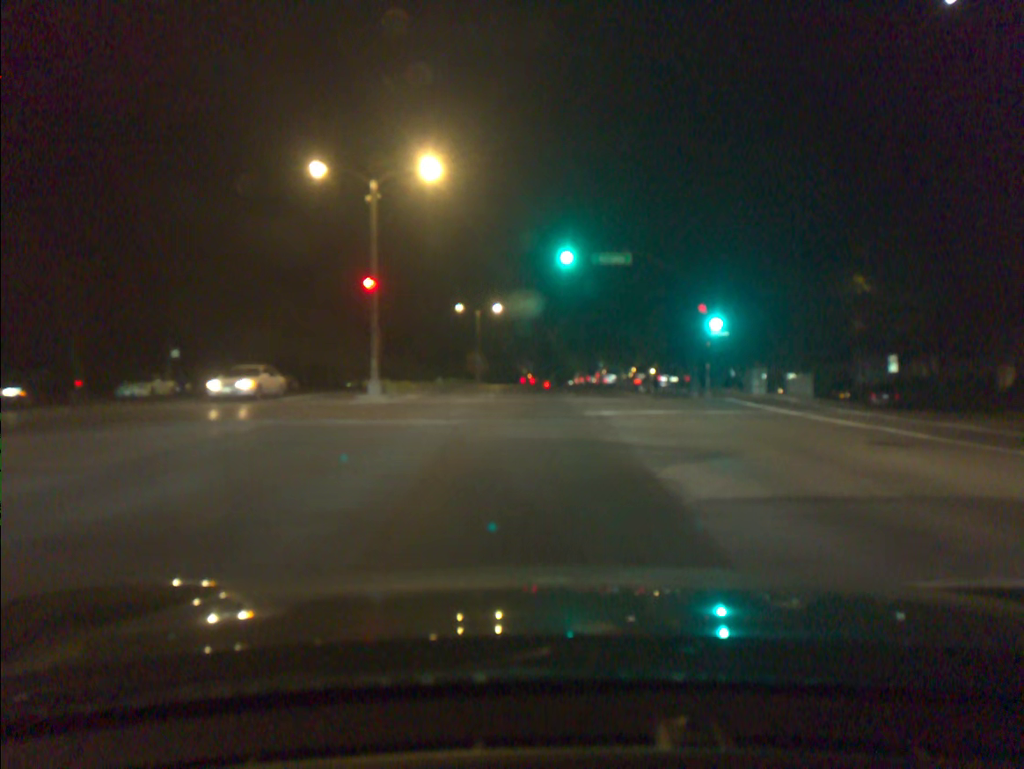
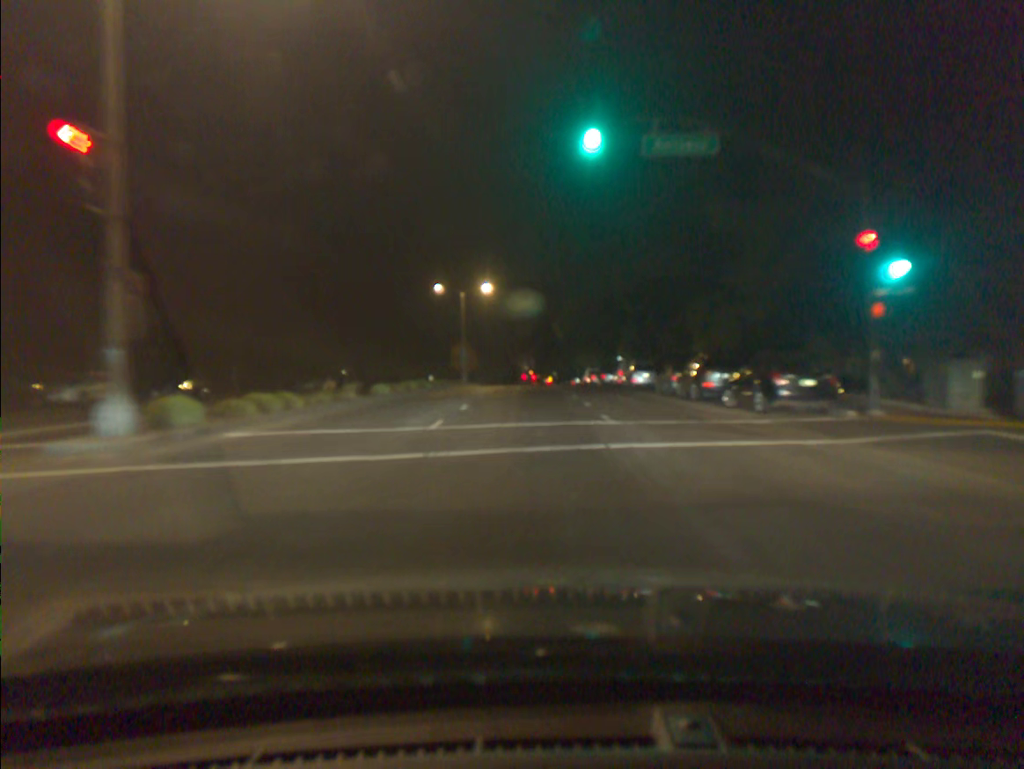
(-0.1, +18.2) m; -1°
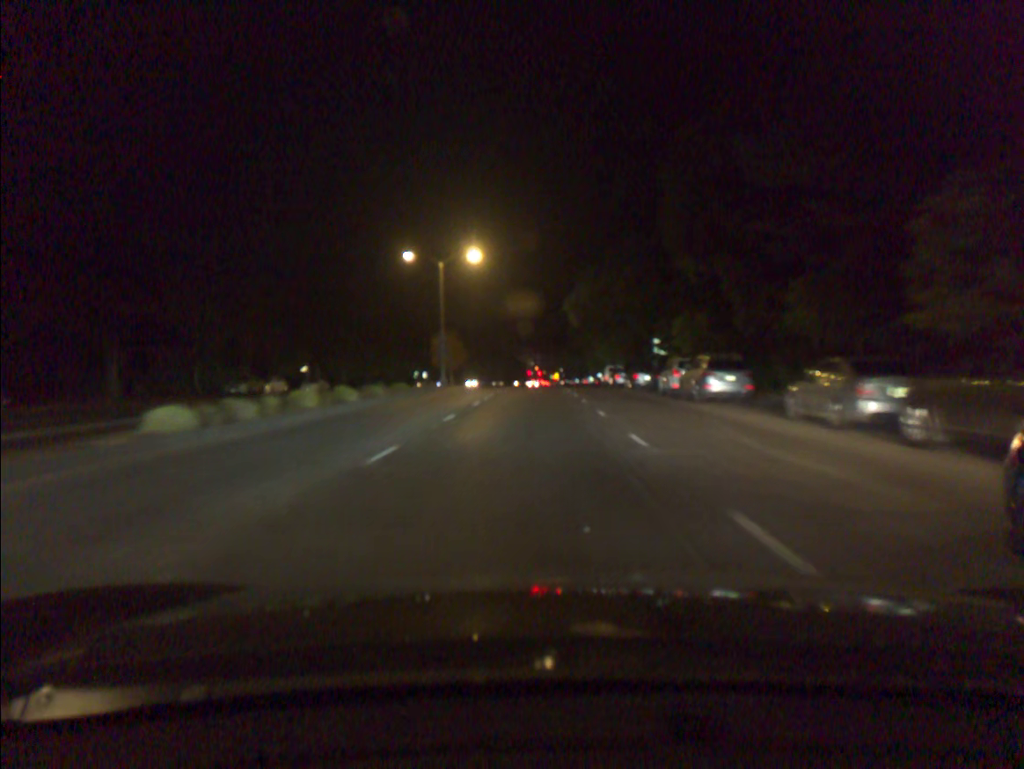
(0.0, +18.5) m; 0°
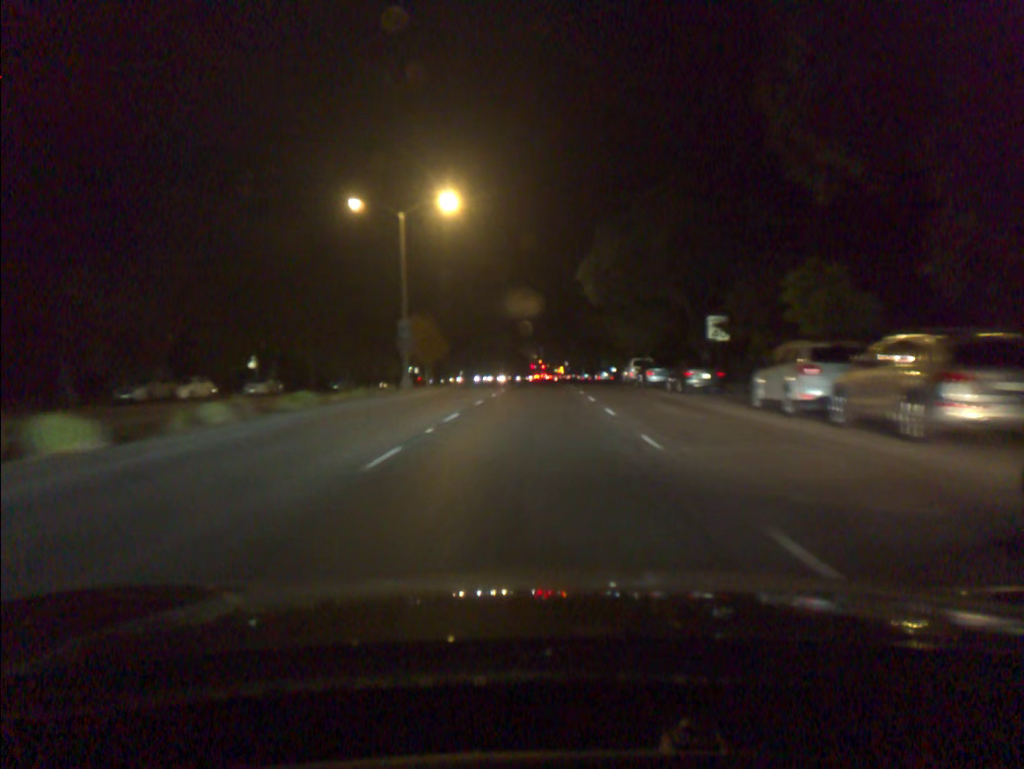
(0.0, +15.2) m; 0°
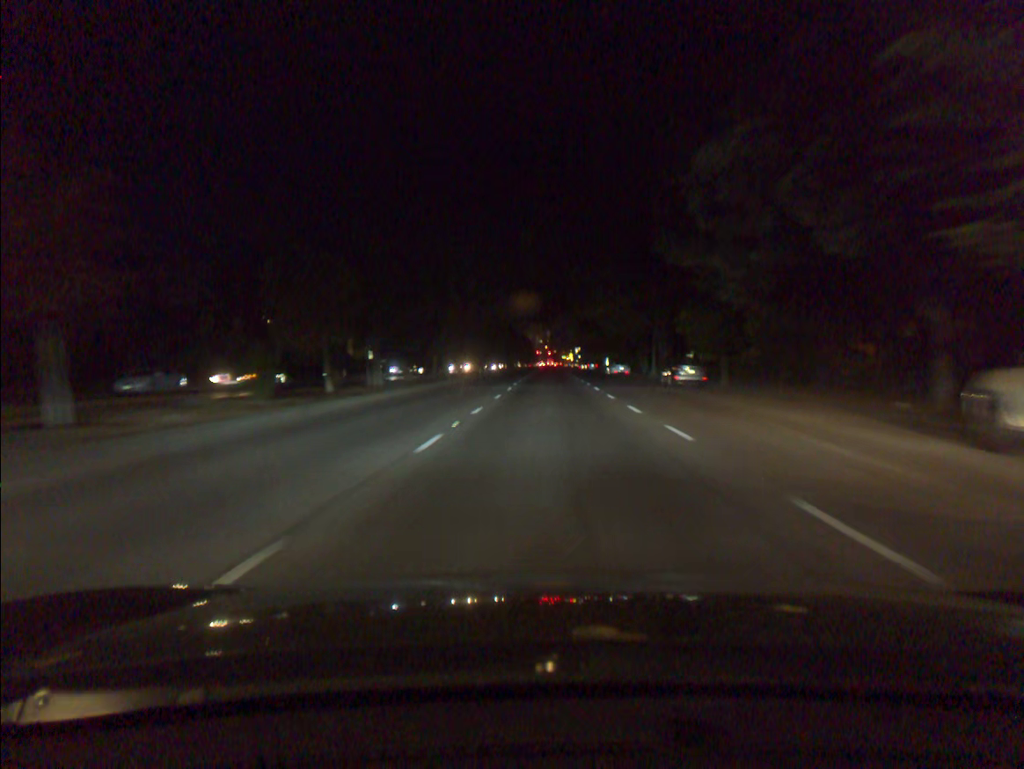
(-0.3, +43.1) m; -1°
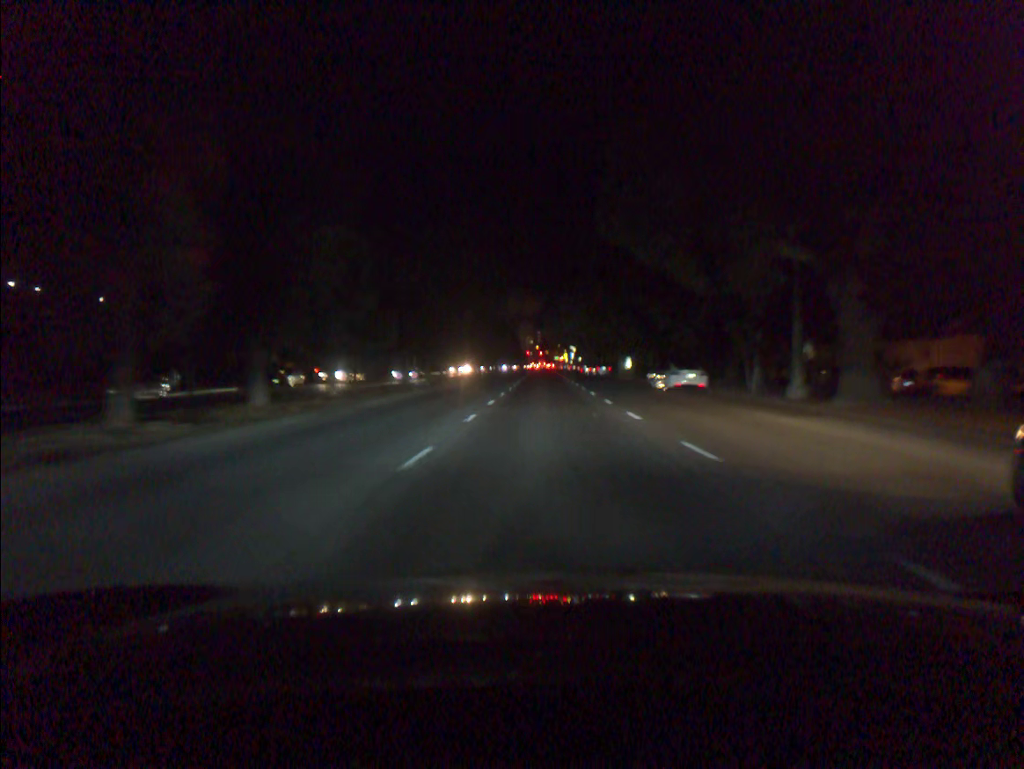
(+0.2, +37.0) m; +1°
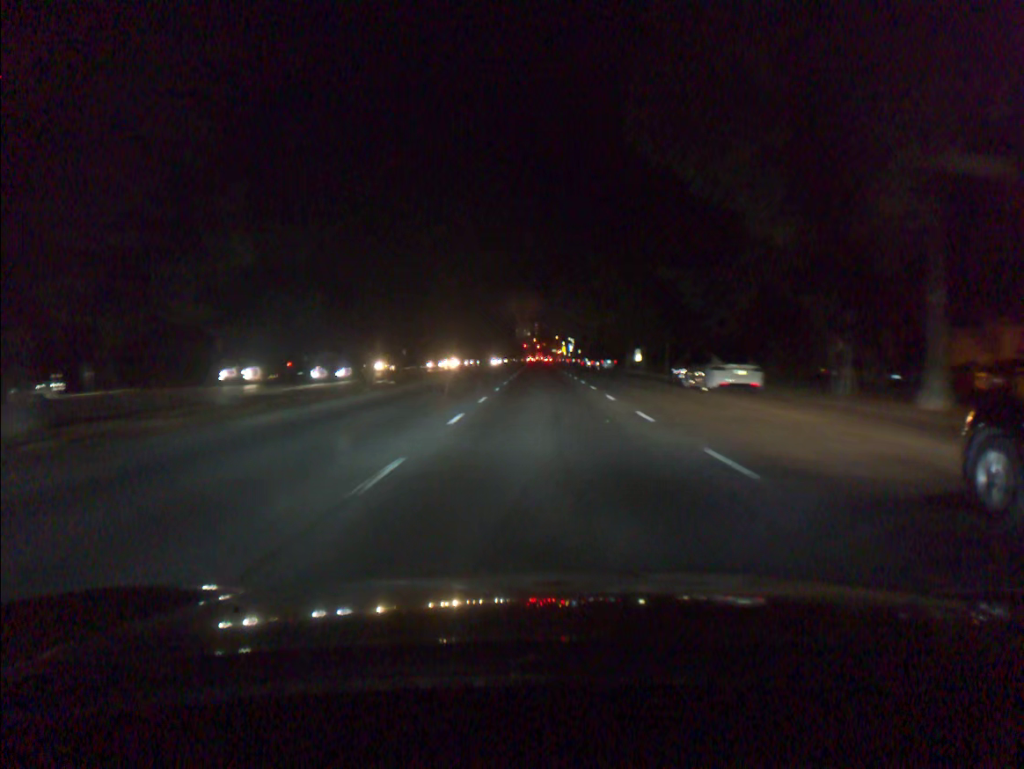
(0.0, +9.4) m; 0°
